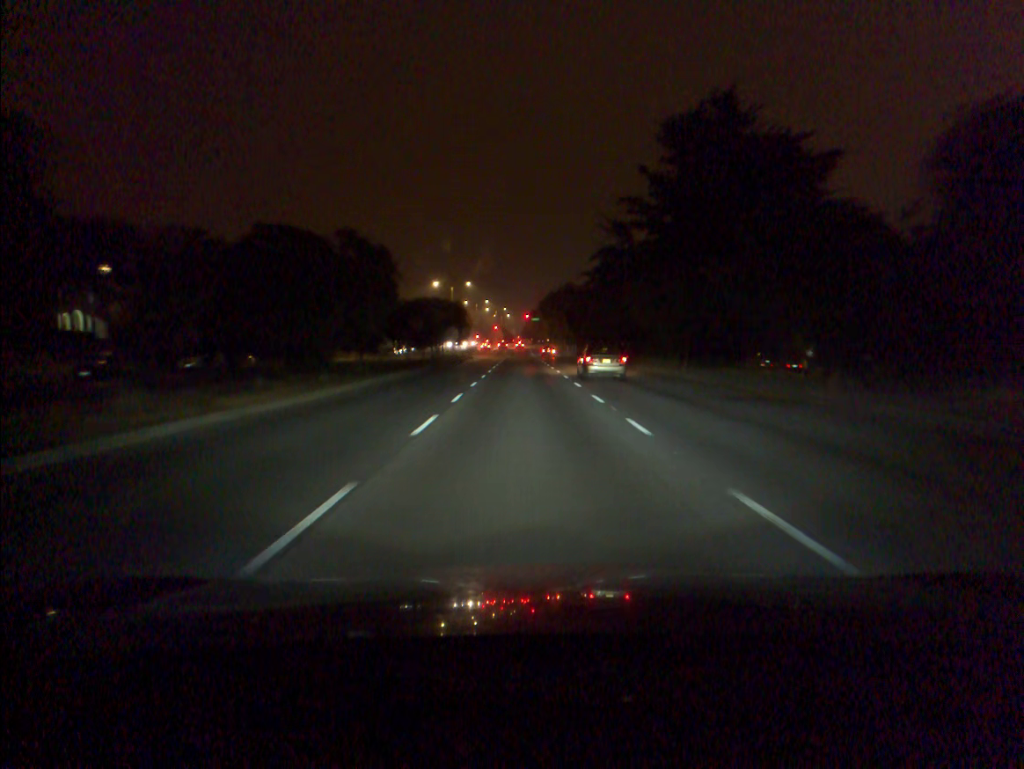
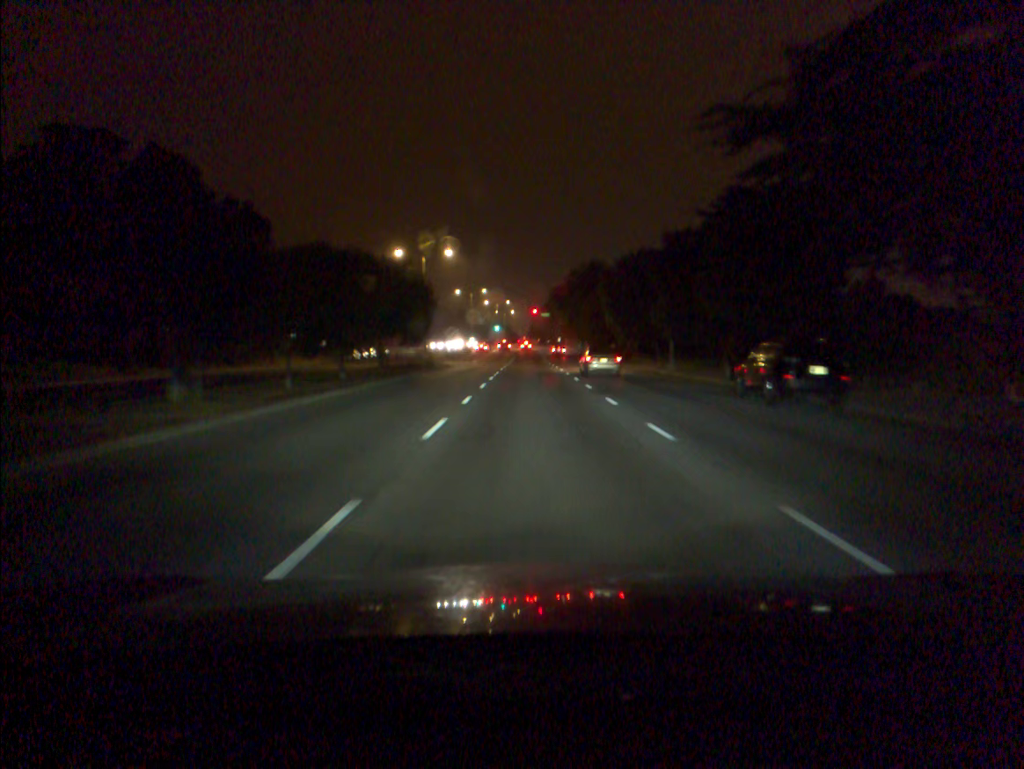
(-0.3, +36.8) m; 0°
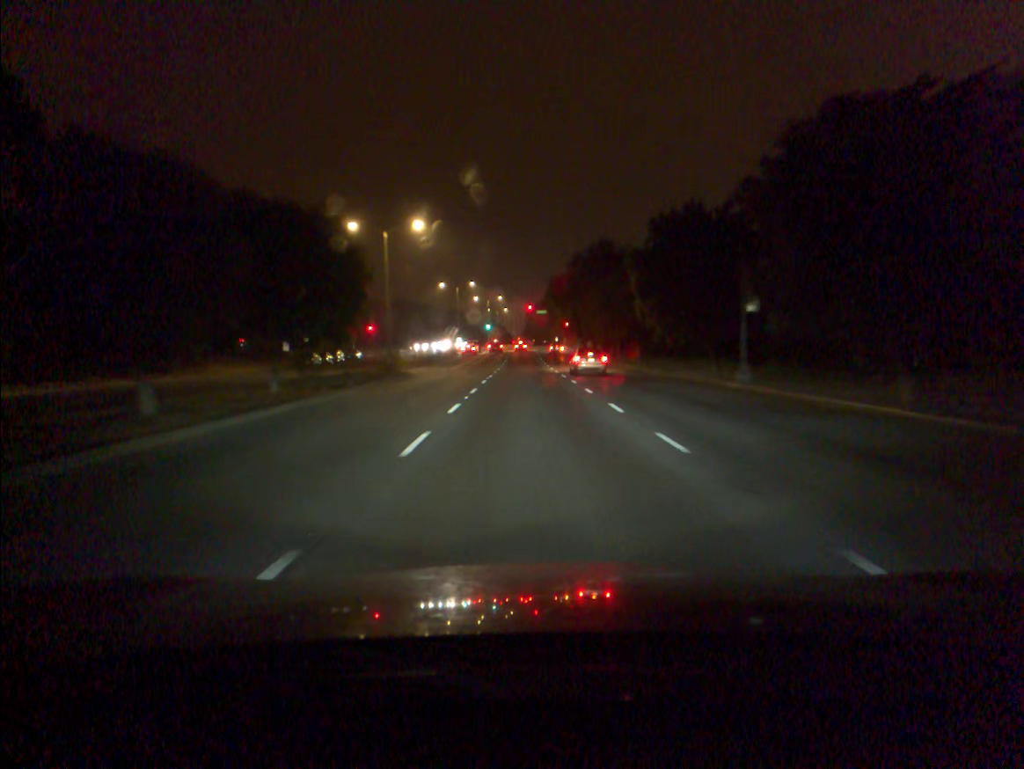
(+0.1, +16.0) m; 0°
